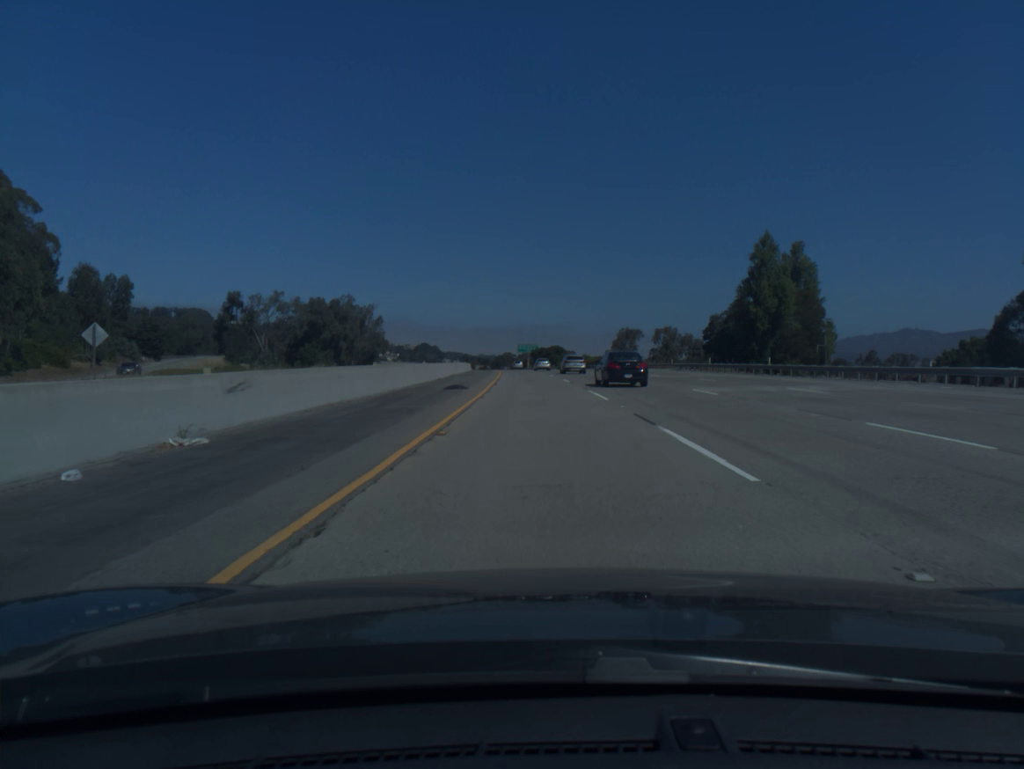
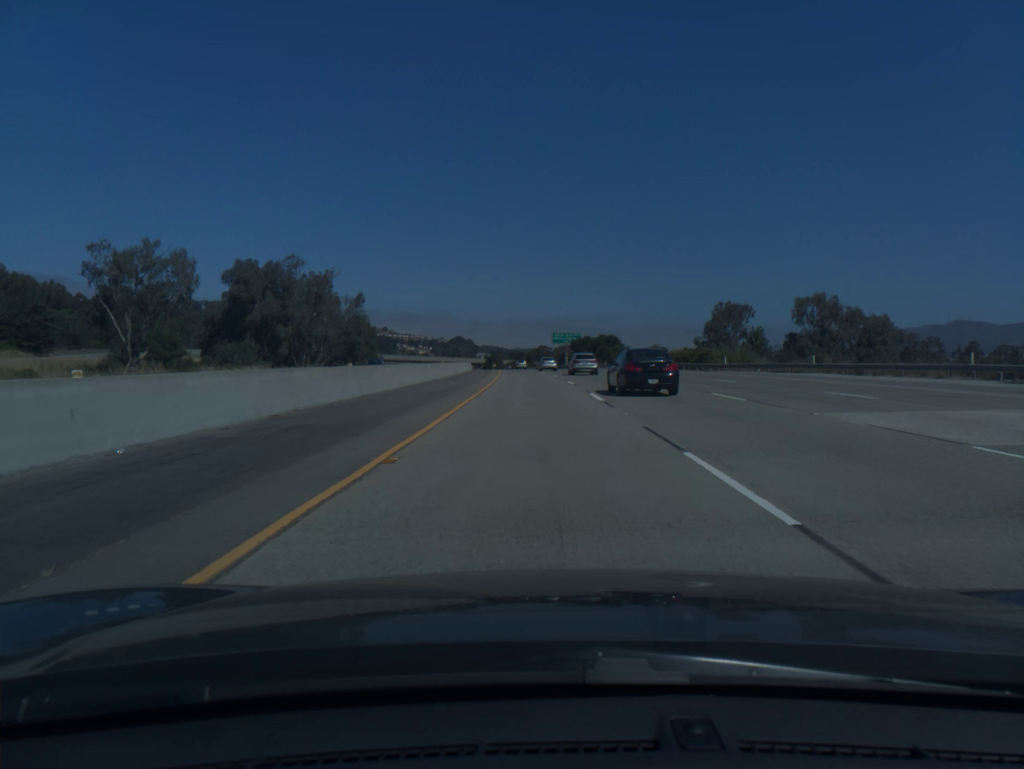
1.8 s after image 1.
(-1.4, +61.6) m; -3°
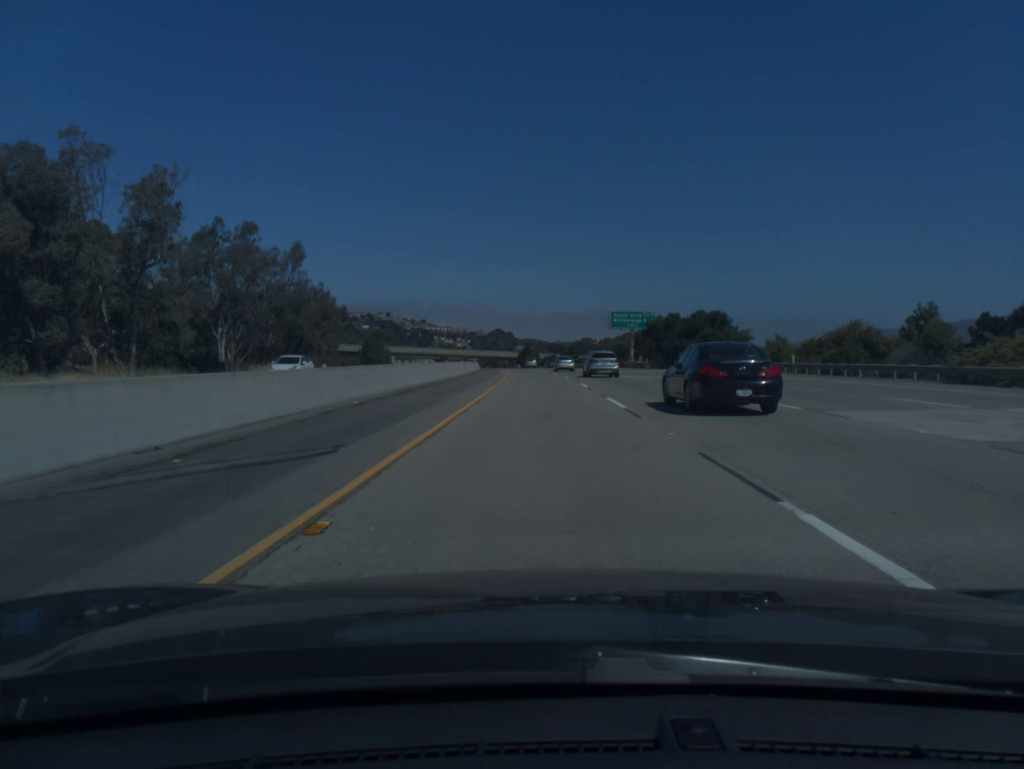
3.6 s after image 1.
(-1.6, +61.9) m; -3°
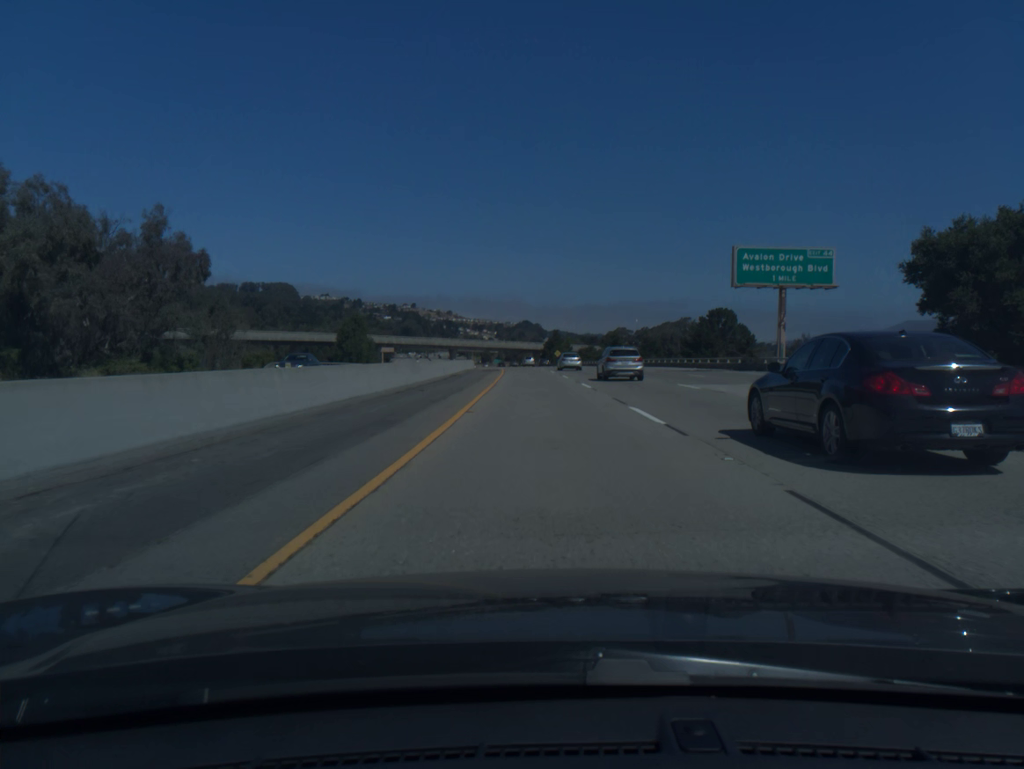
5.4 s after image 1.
(-1.2, +62.1) m; -2°
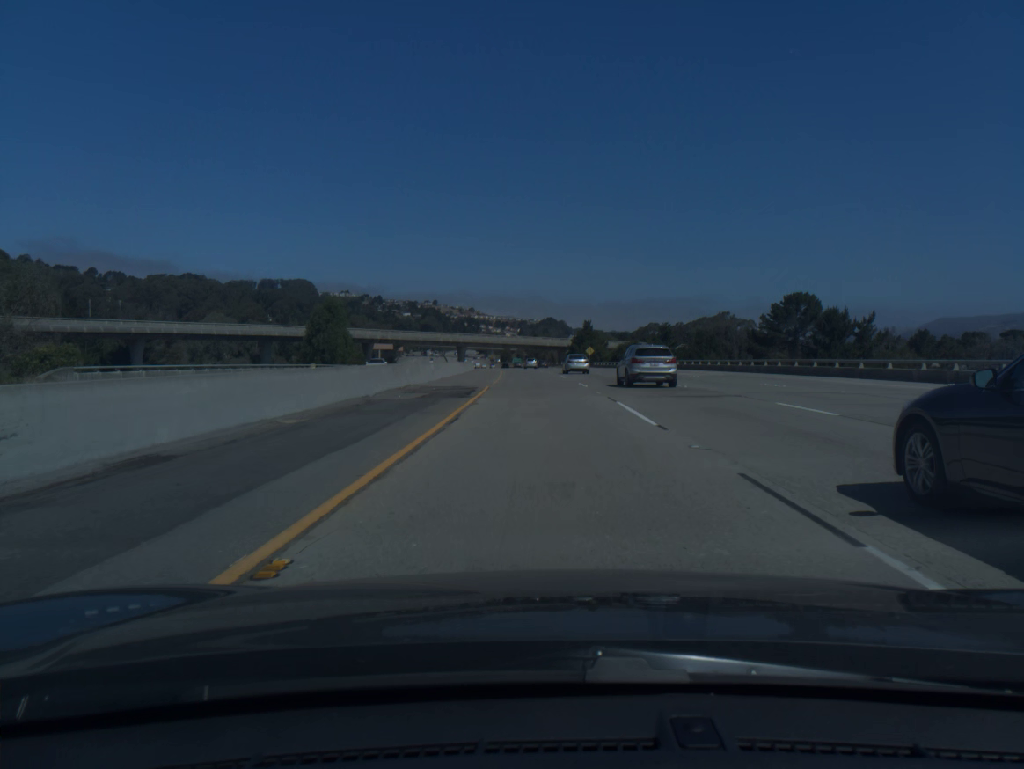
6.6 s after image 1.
(-0.6, +41.4) m; -2°
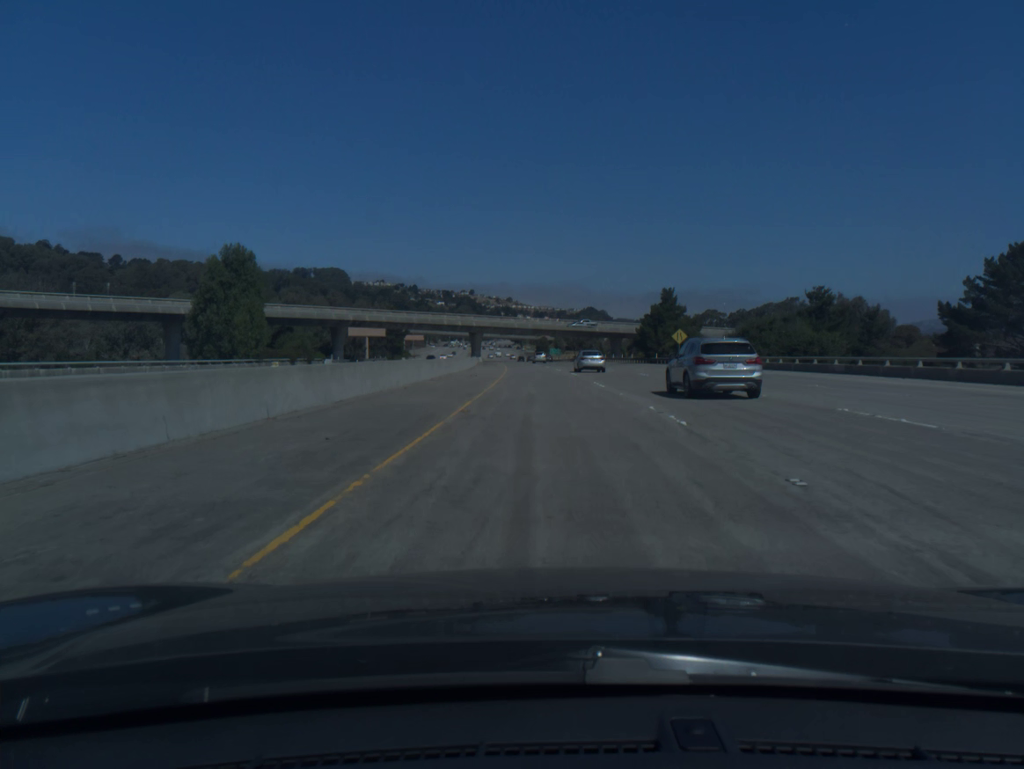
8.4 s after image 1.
(-1.6, +61.9) m; -3°
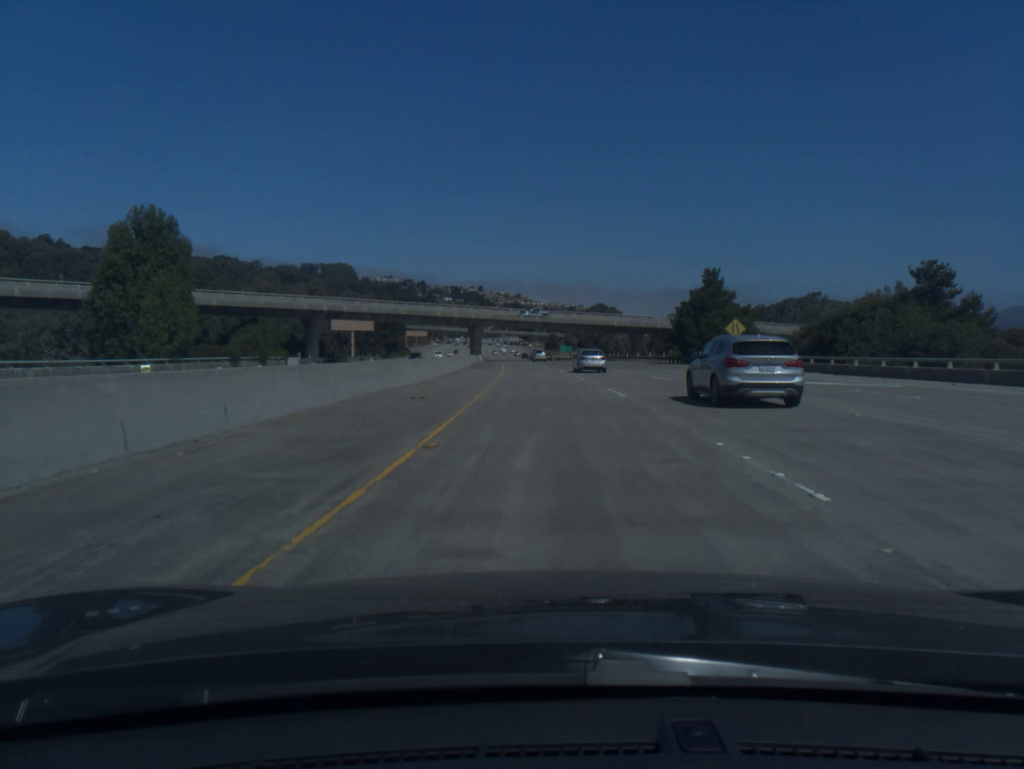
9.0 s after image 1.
(-0.1, +20.6) m; -1°
